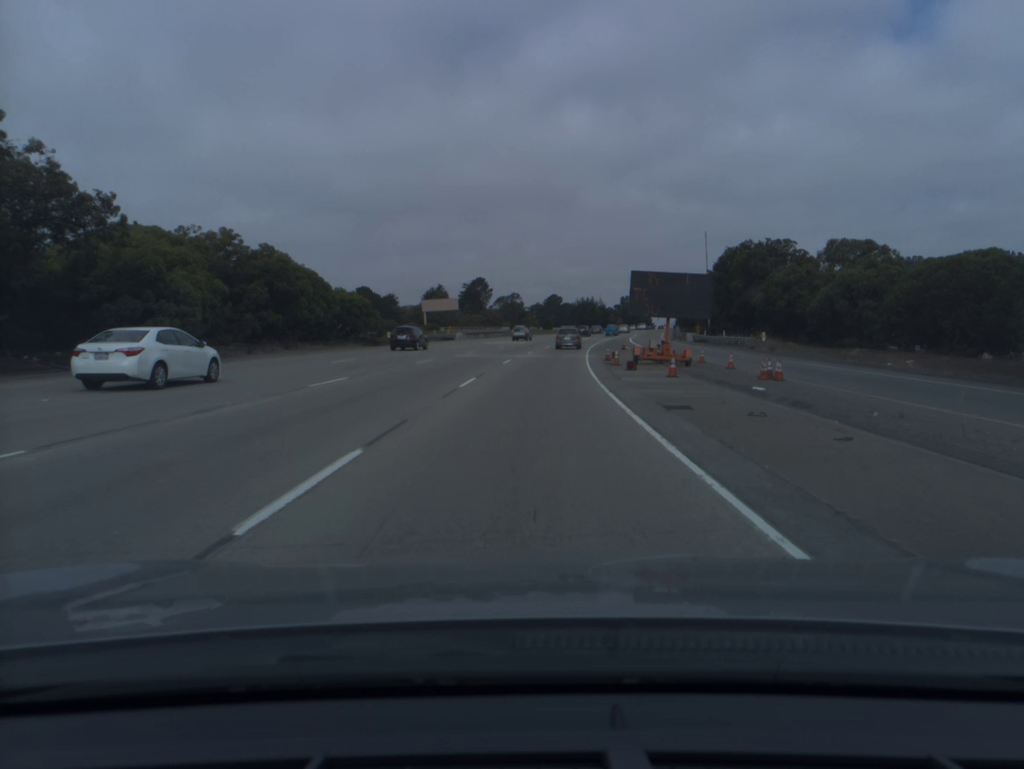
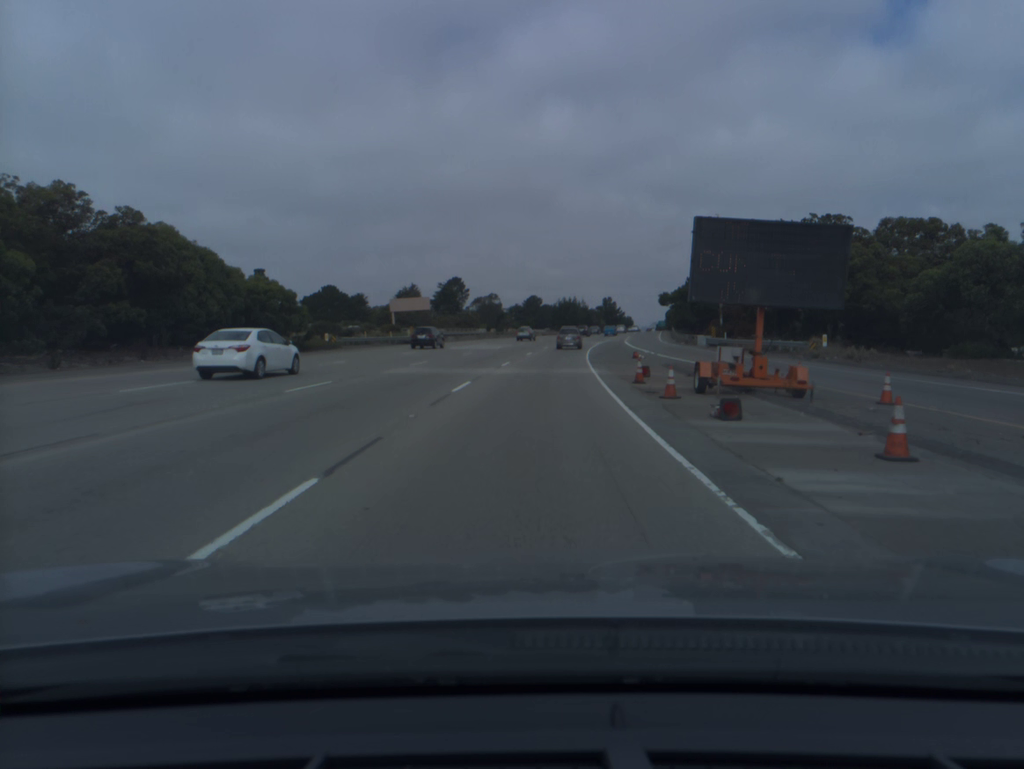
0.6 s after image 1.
(+0.2, +16.2) m; +2°
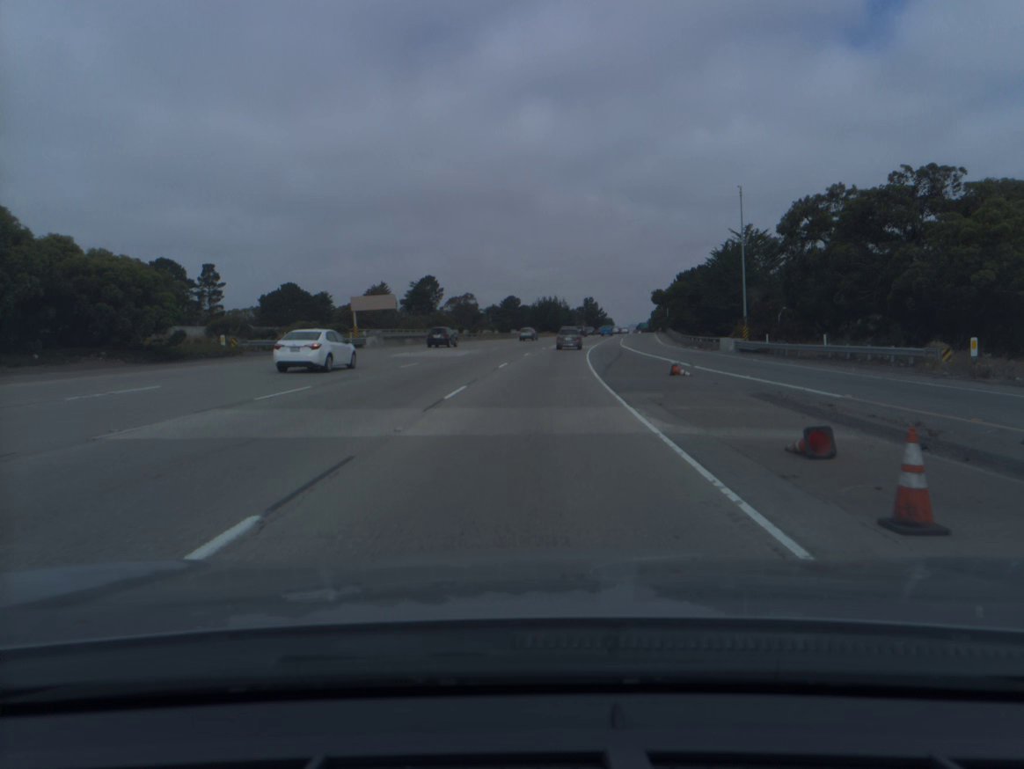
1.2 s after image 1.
(+0.2, +16.2) m; +2°
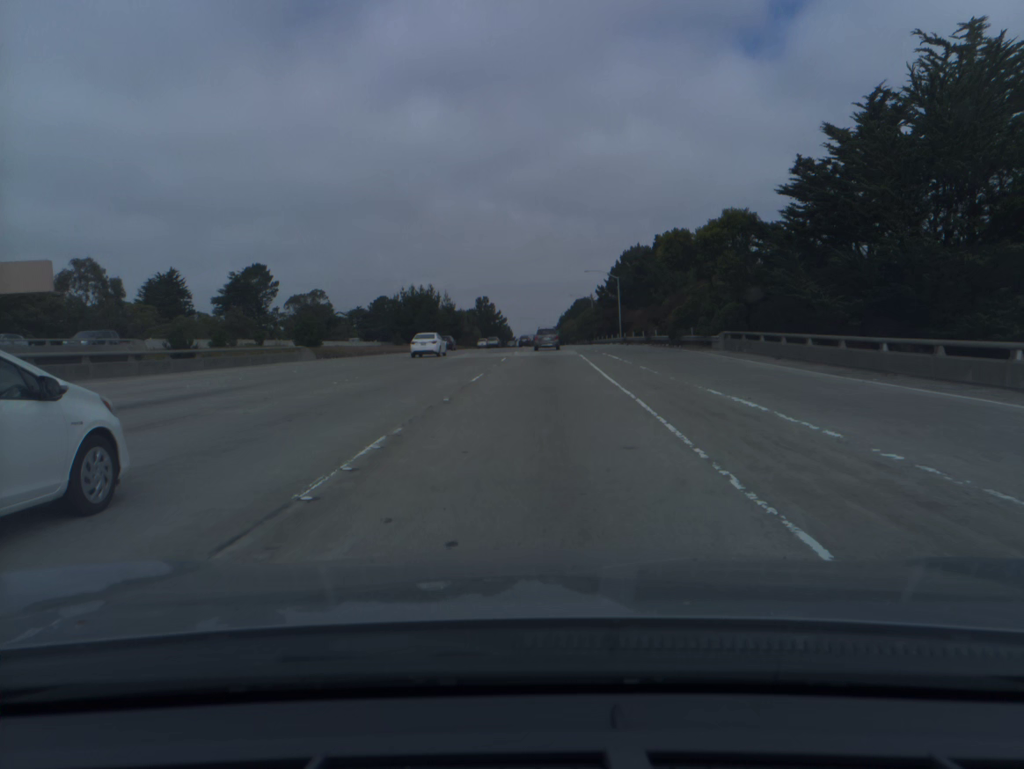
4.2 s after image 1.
(+5.7, +81.0) m; +8°
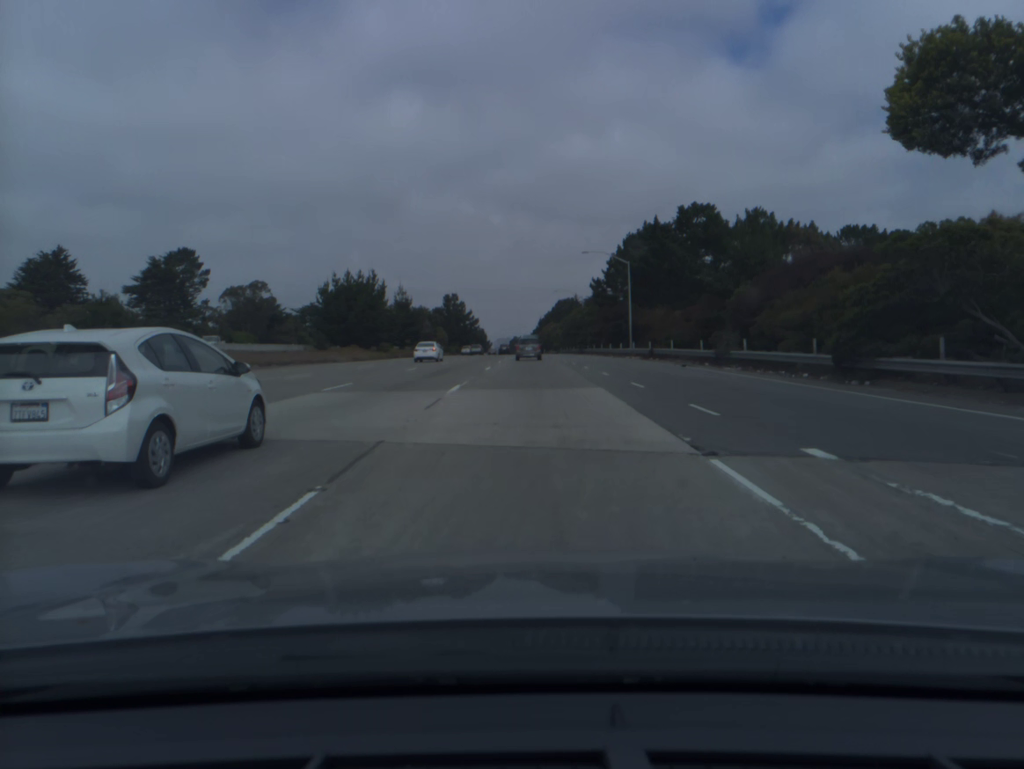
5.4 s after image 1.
(+0.6, +32.4) m; +2°
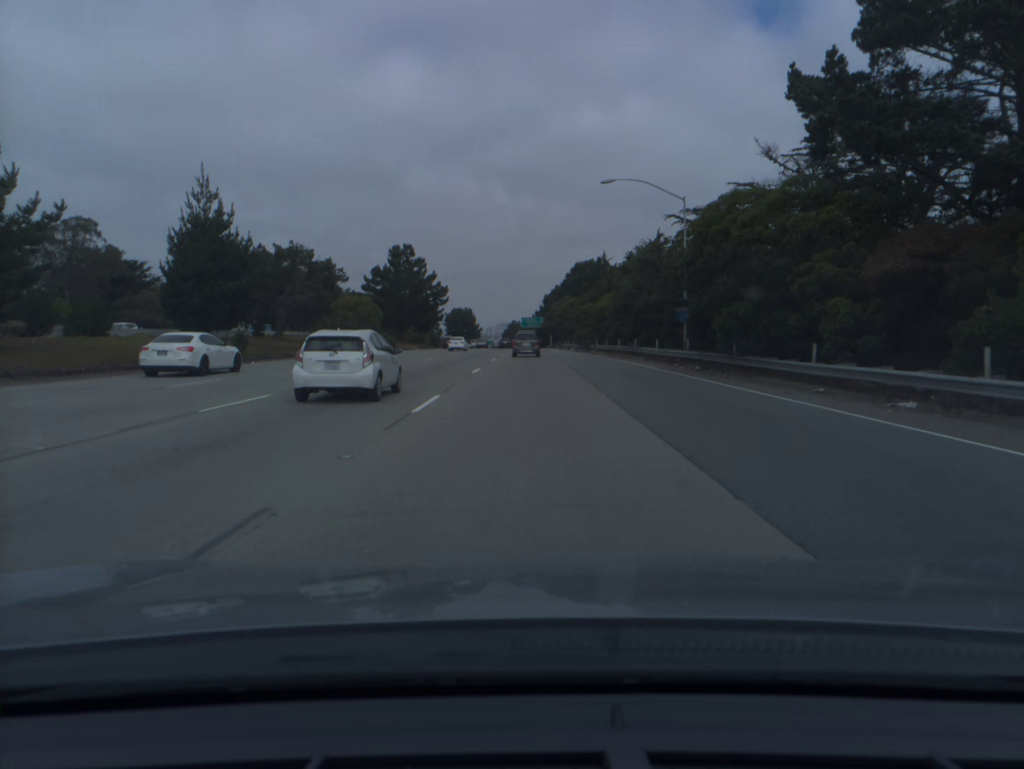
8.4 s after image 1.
(+0.4, +80.6) m; 0°
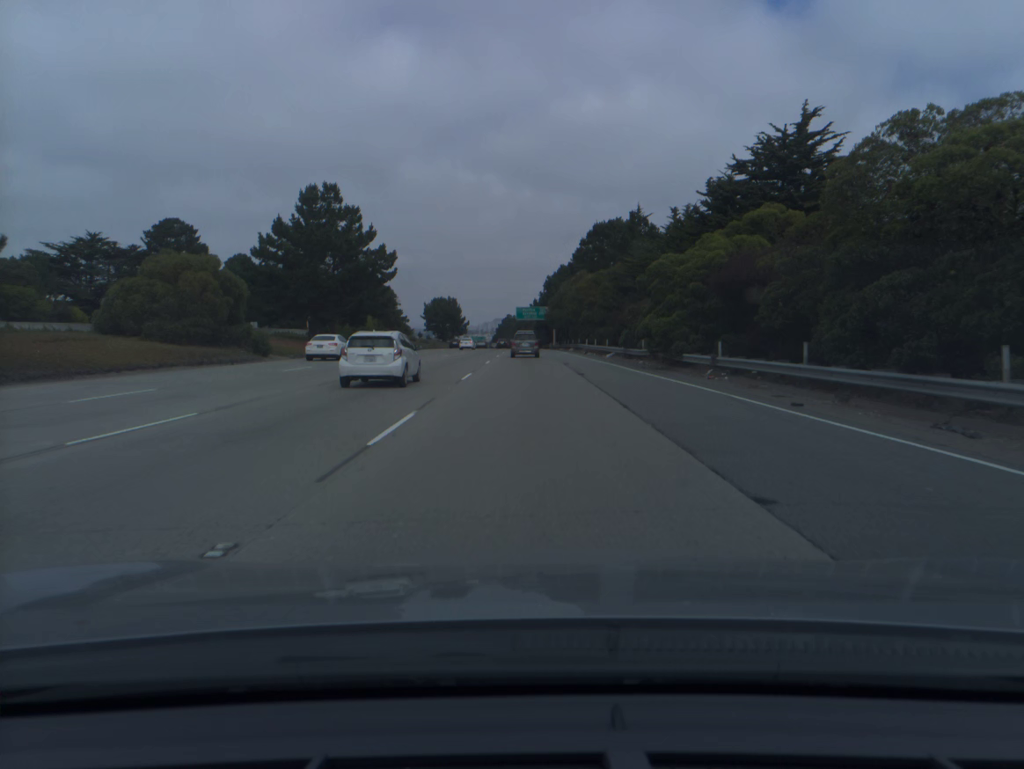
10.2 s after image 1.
(0.0, +47.9) m; 0°
